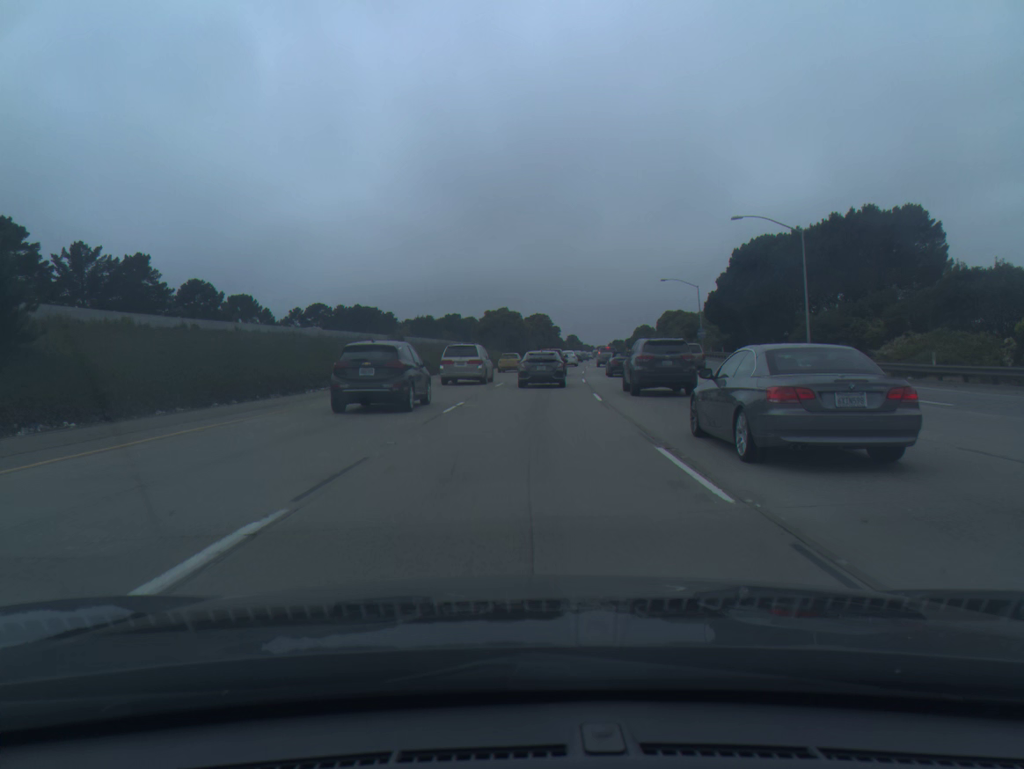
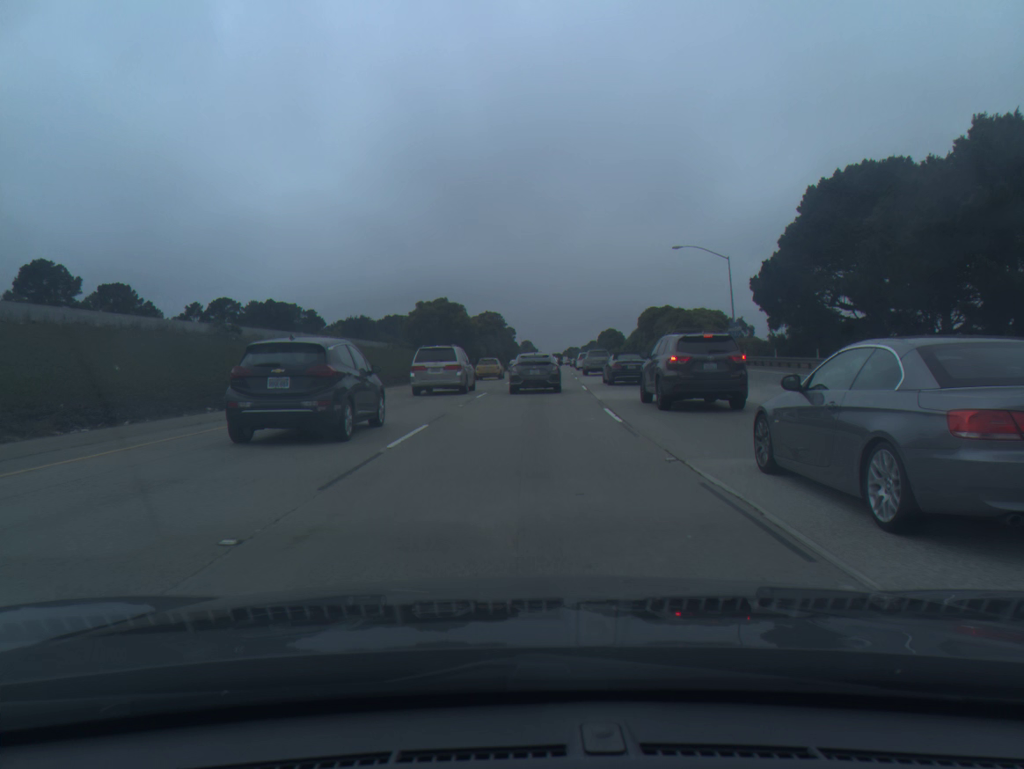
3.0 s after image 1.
(+1.3, +35.4) m; +4°
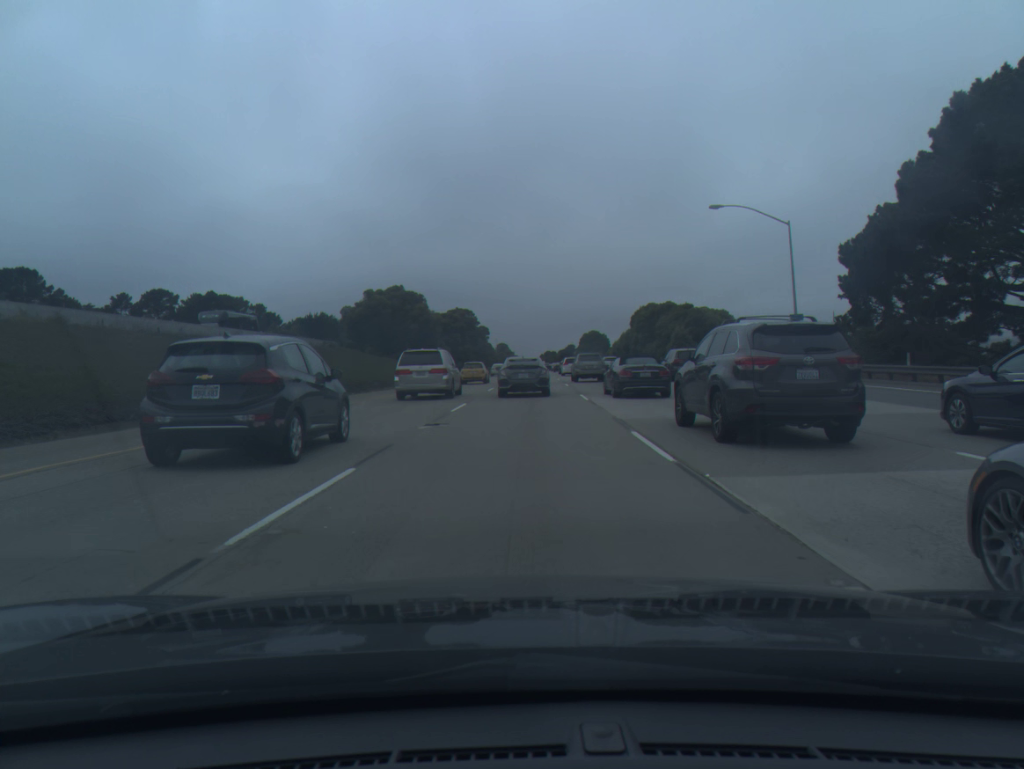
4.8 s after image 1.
(+0.3, +20.0) m; +2°
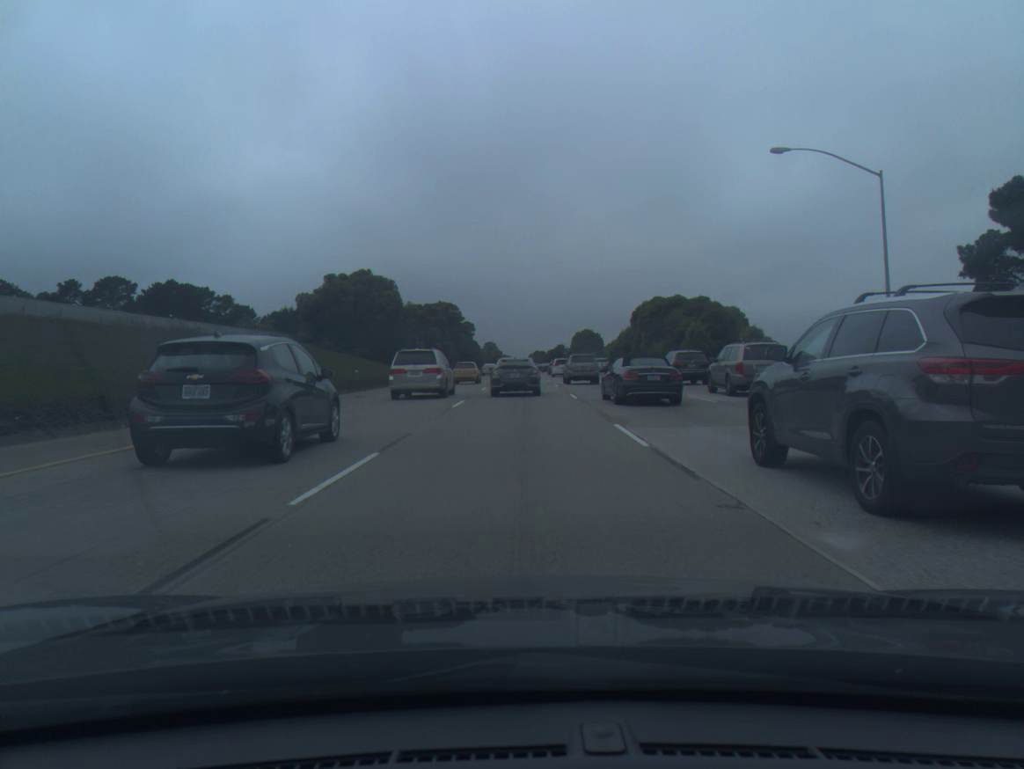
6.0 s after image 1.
(+0.1, +12.9) m; +1°
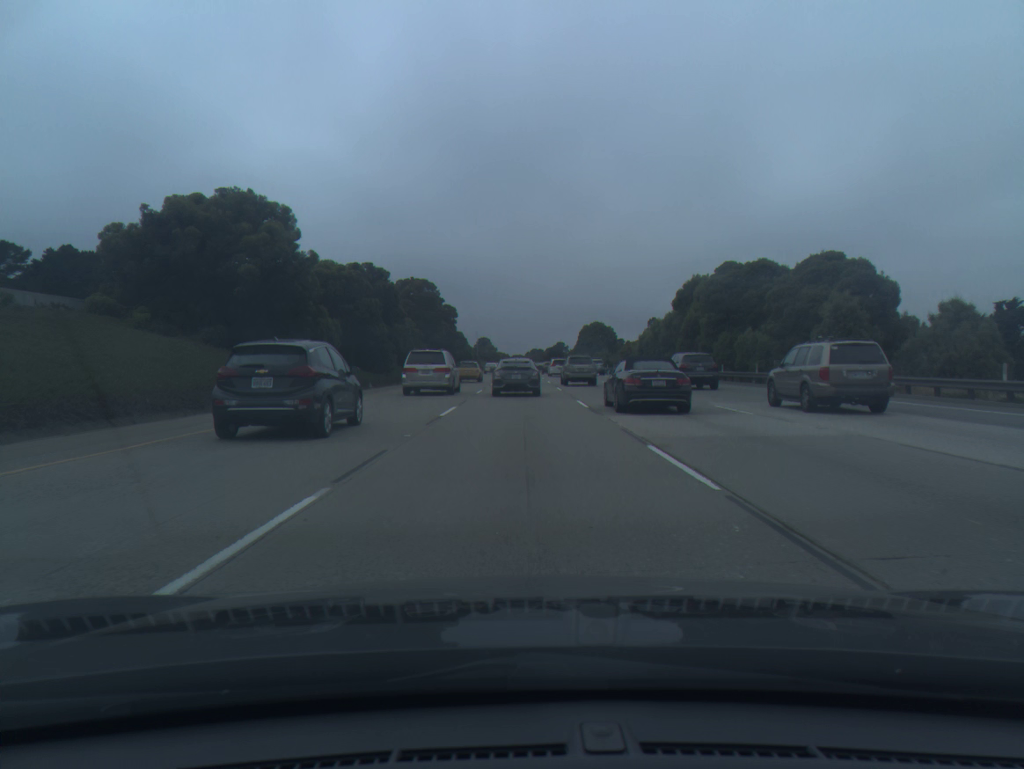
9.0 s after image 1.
(+0.1, +32.7) m; 0°
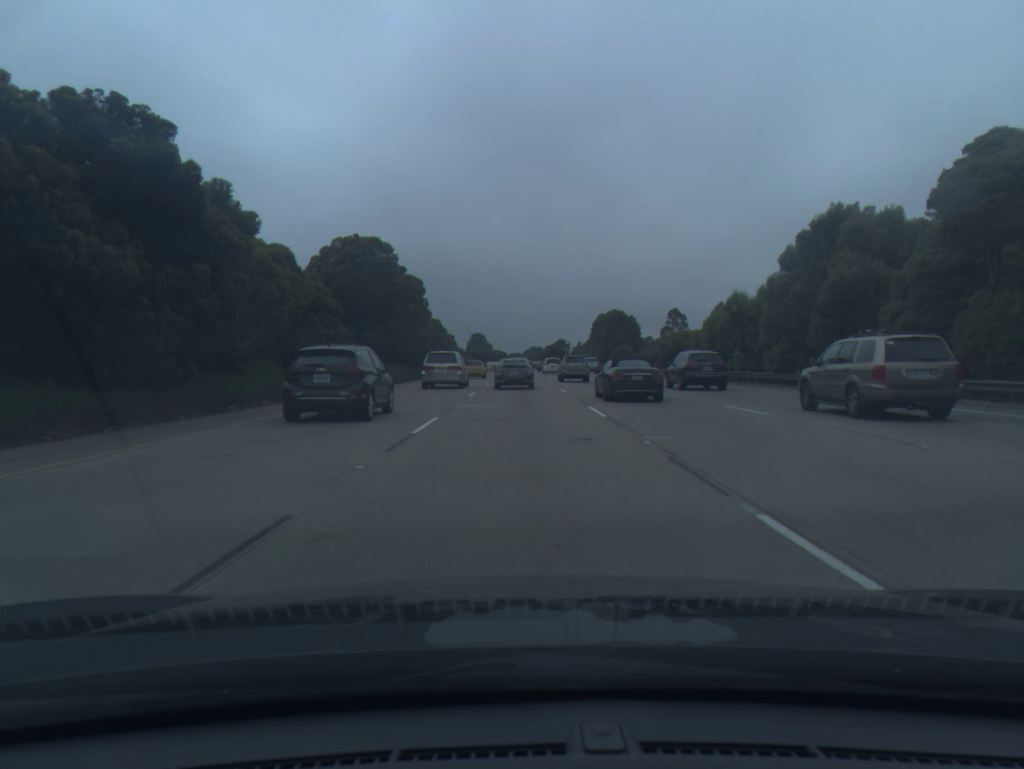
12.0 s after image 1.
(+0.1, +33.9) m; 0°
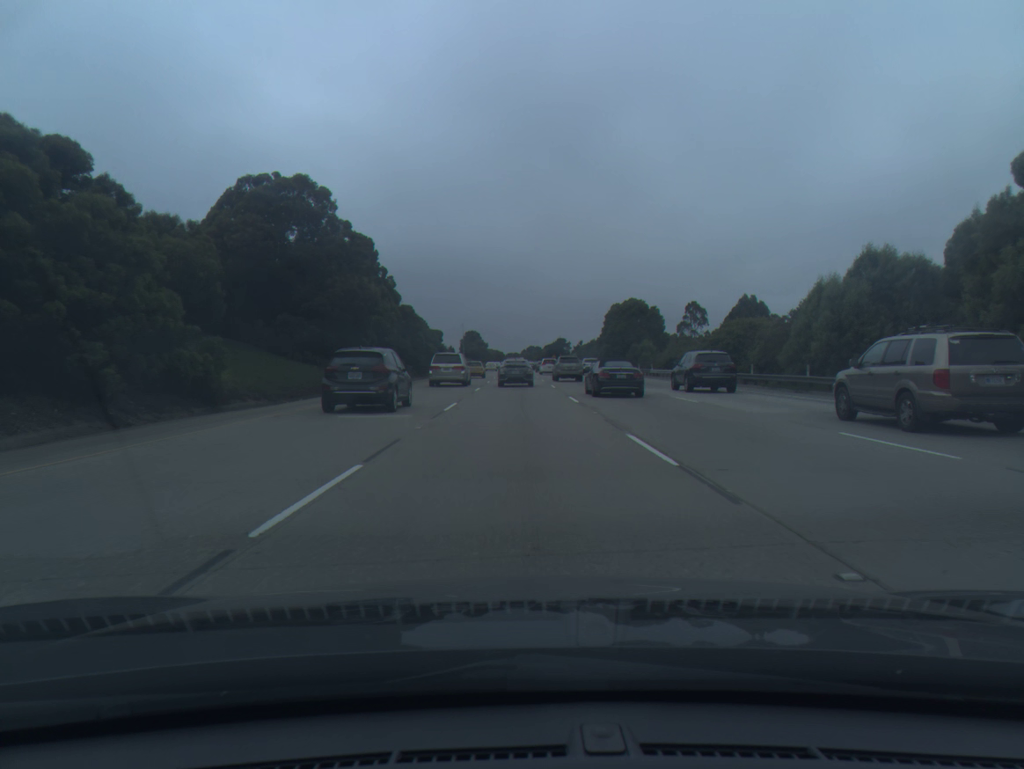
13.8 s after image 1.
(0.0, +22.4) m; 0°
